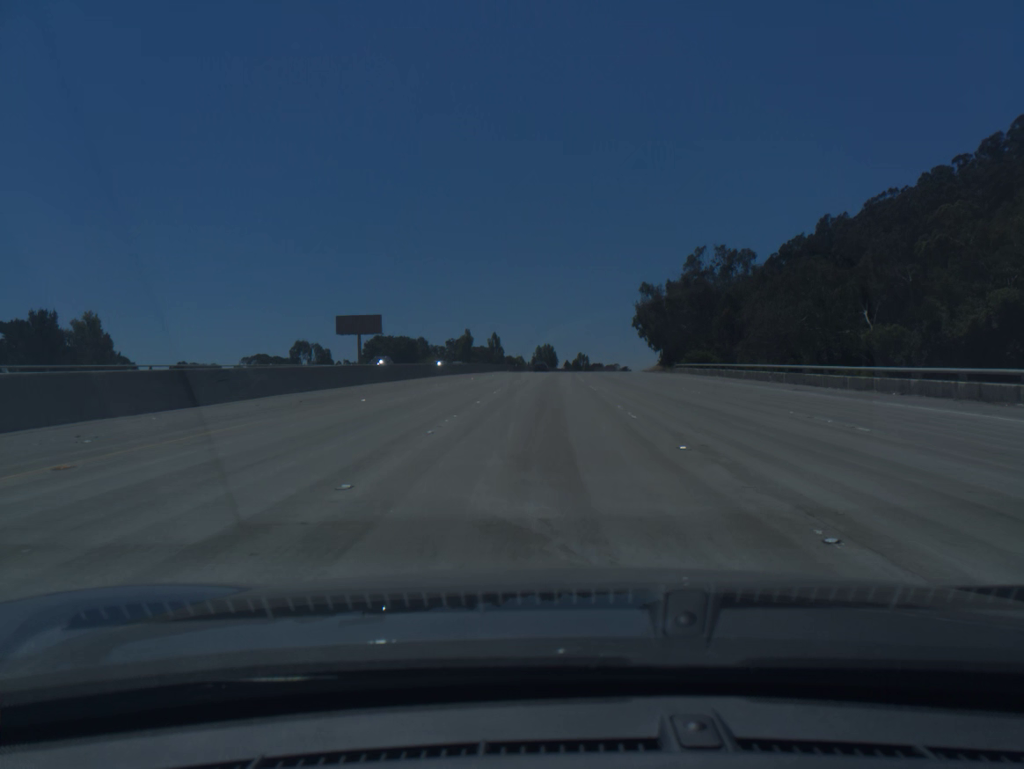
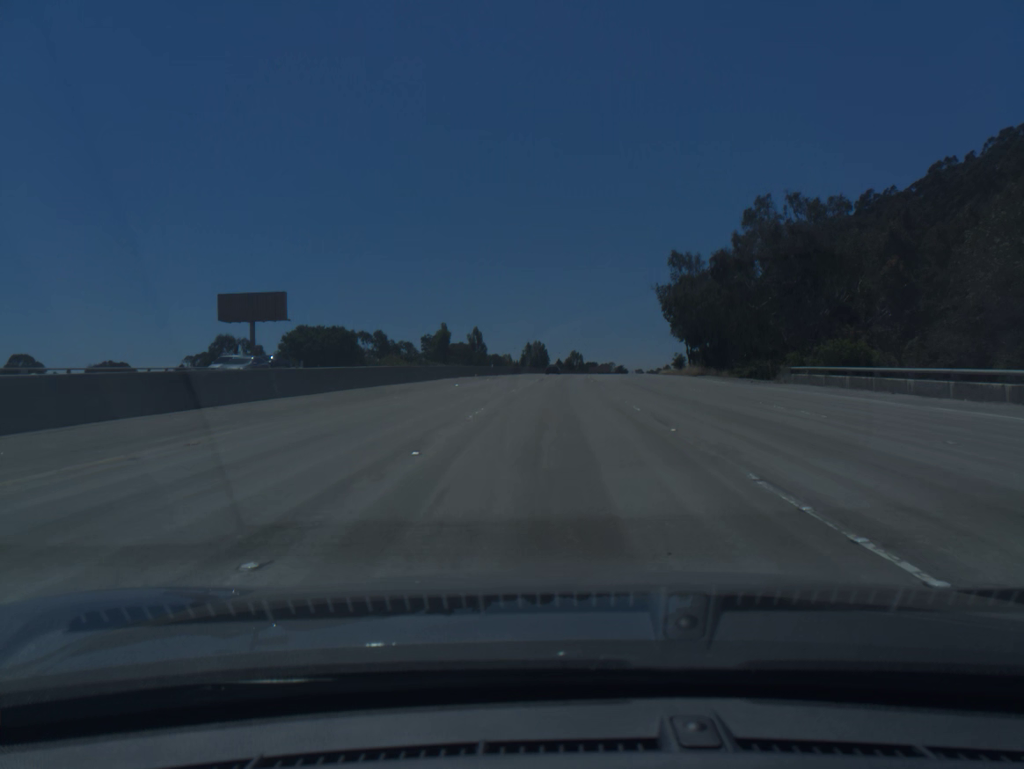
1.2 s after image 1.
(+0.3, +41.2) m; +1°
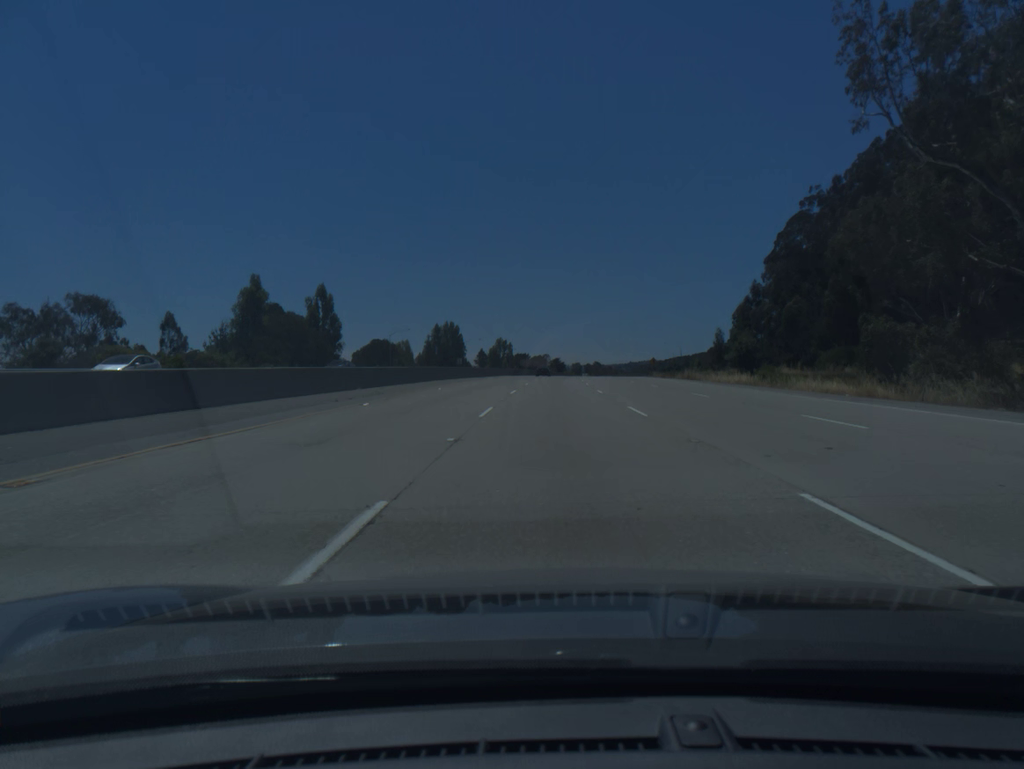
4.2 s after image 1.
(+4.2, +103.5) m; +5°
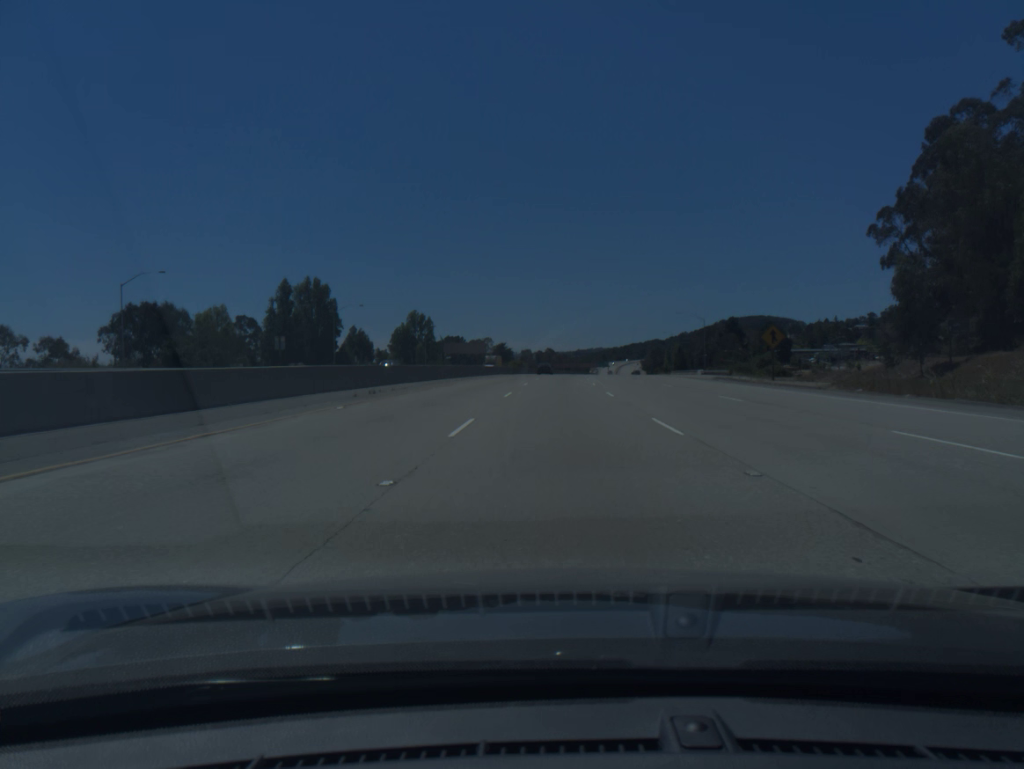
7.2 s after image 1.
(+3.2, +104.7) m; +4°
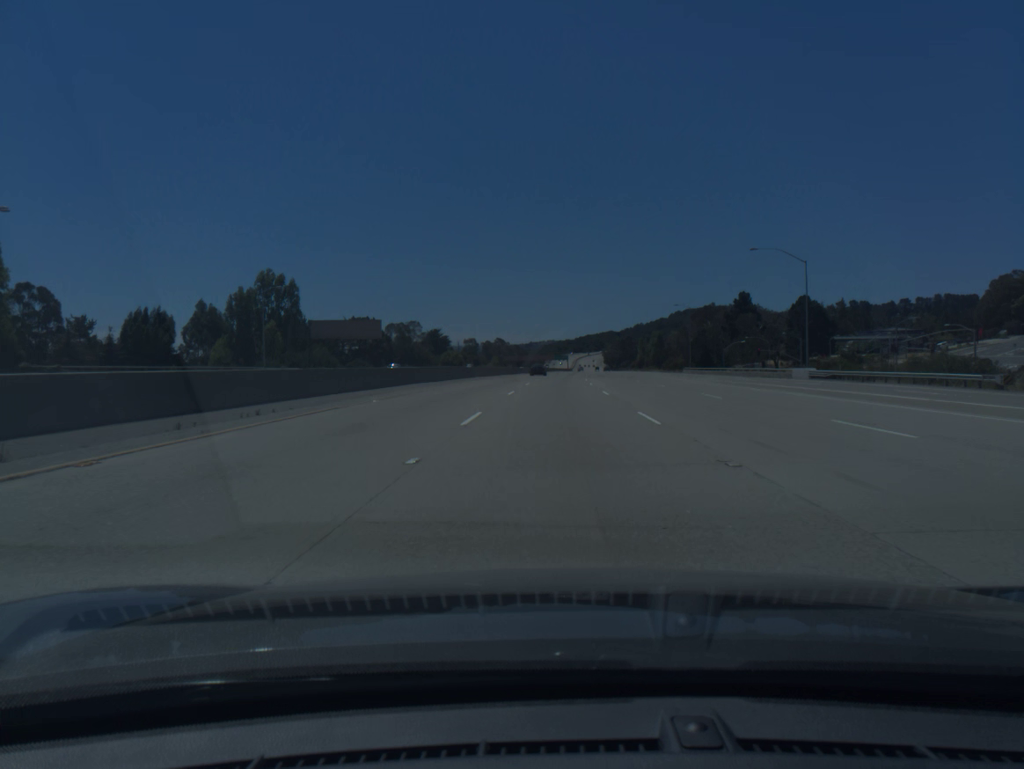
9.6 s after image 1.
(+2.5, +83.2) m; +3°
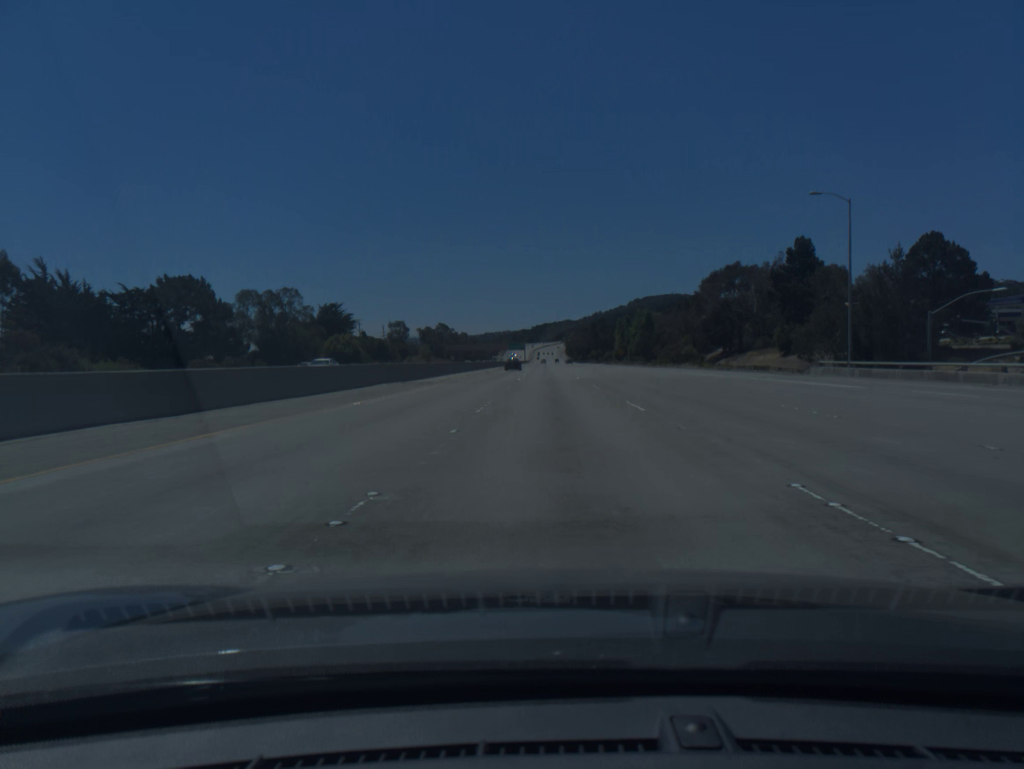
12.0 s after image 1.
(+2.4, +83.2) m; +3°
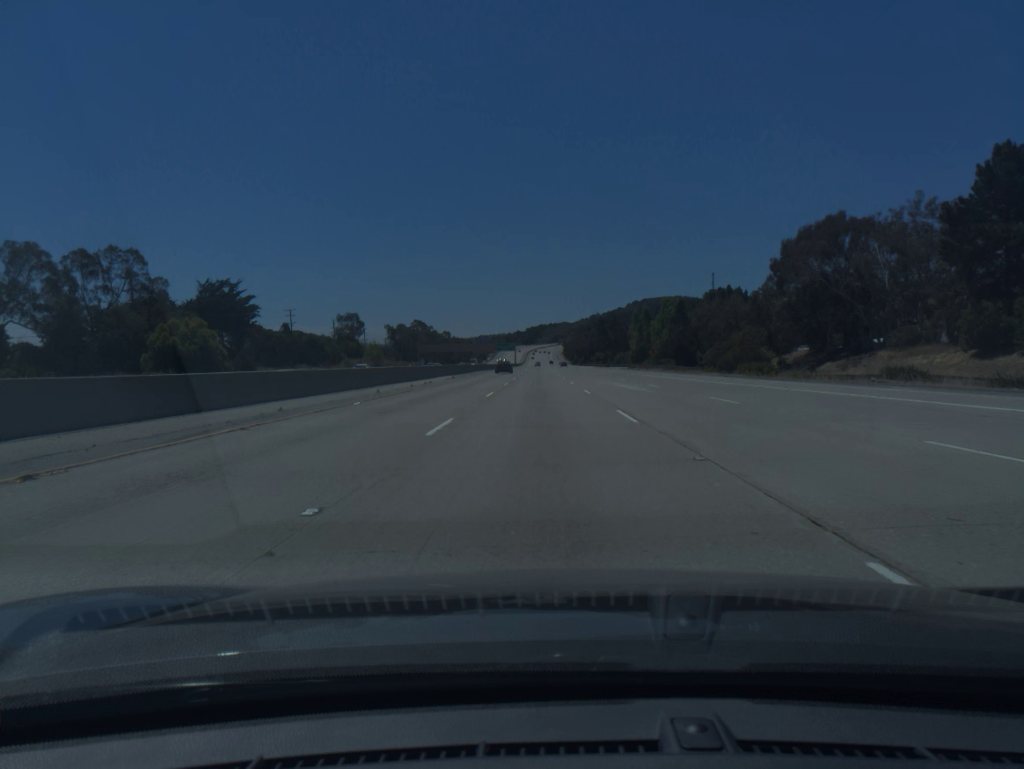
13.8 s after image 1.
(+0.5, +62.8) m; 0°
